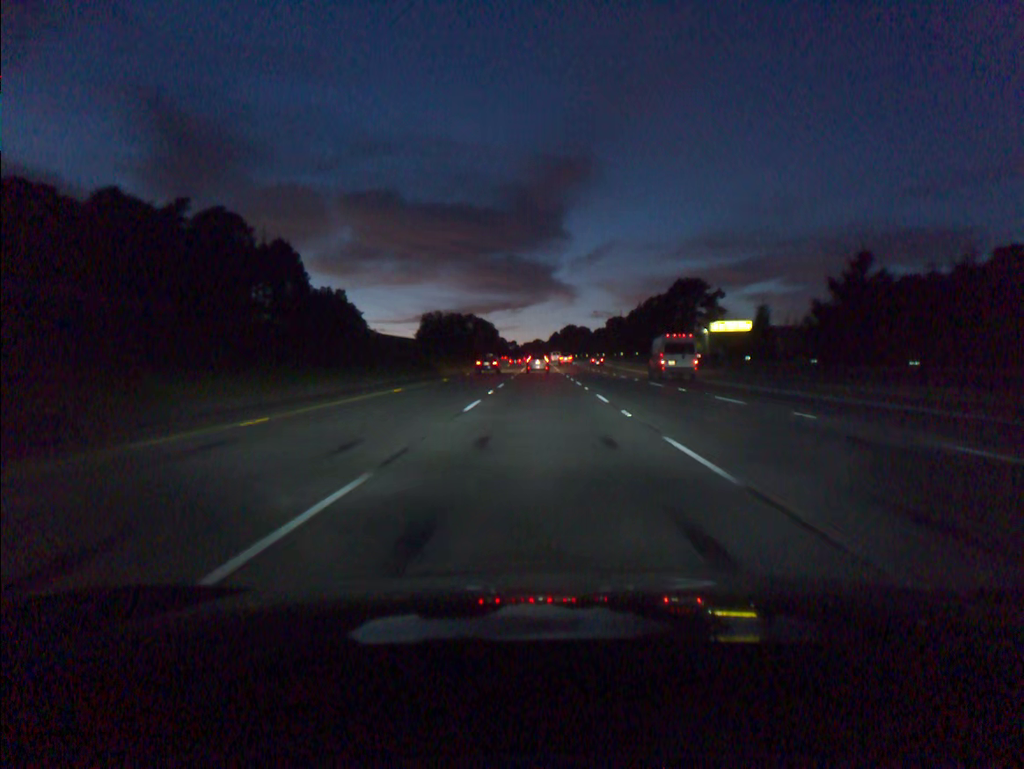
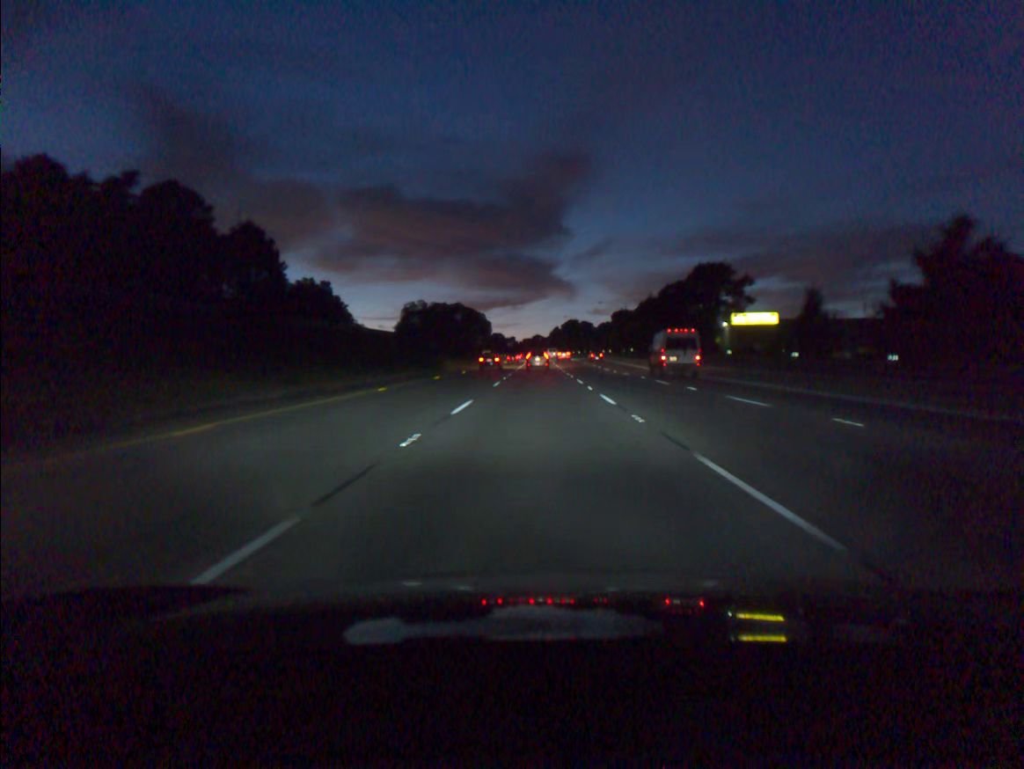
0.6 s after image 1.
(0.0, +17.0) m; 0°
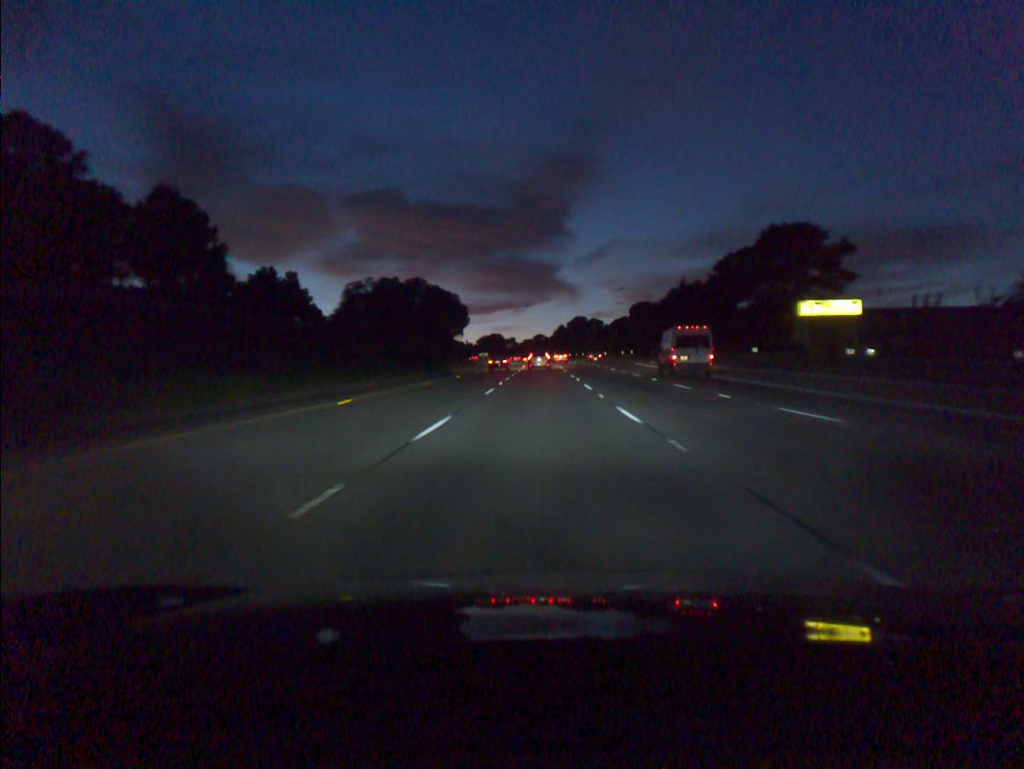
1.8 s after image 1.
(-0.1, +34.1) m; 0°
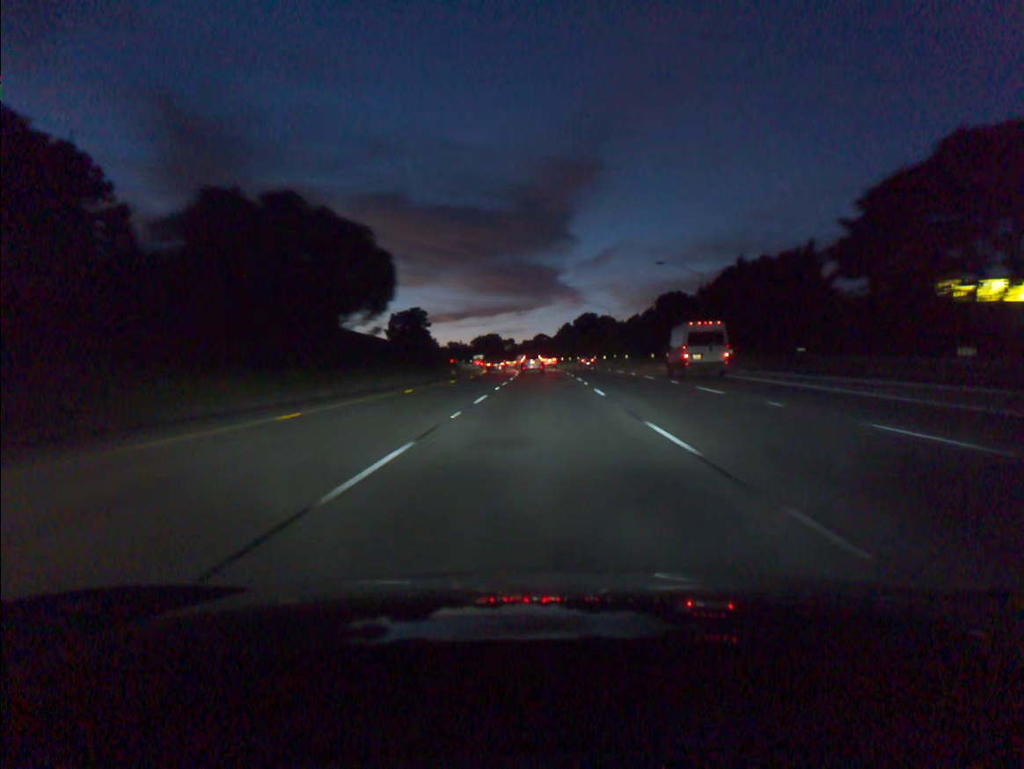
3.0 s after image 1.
(-0.1, +34.1) m; 0°
